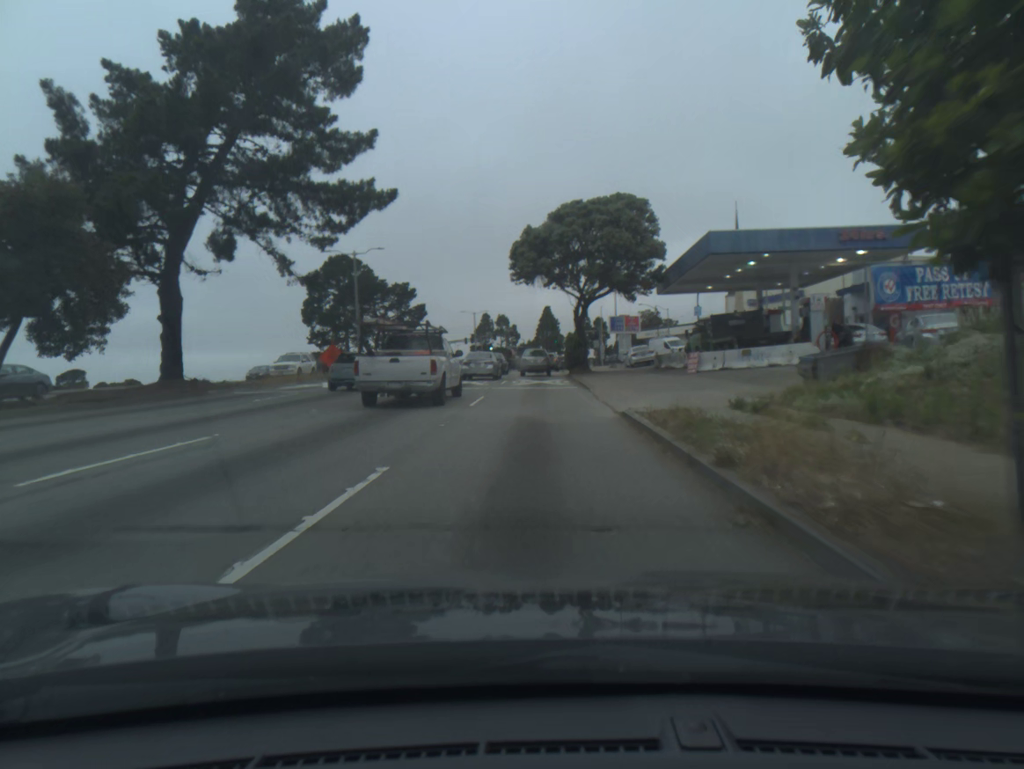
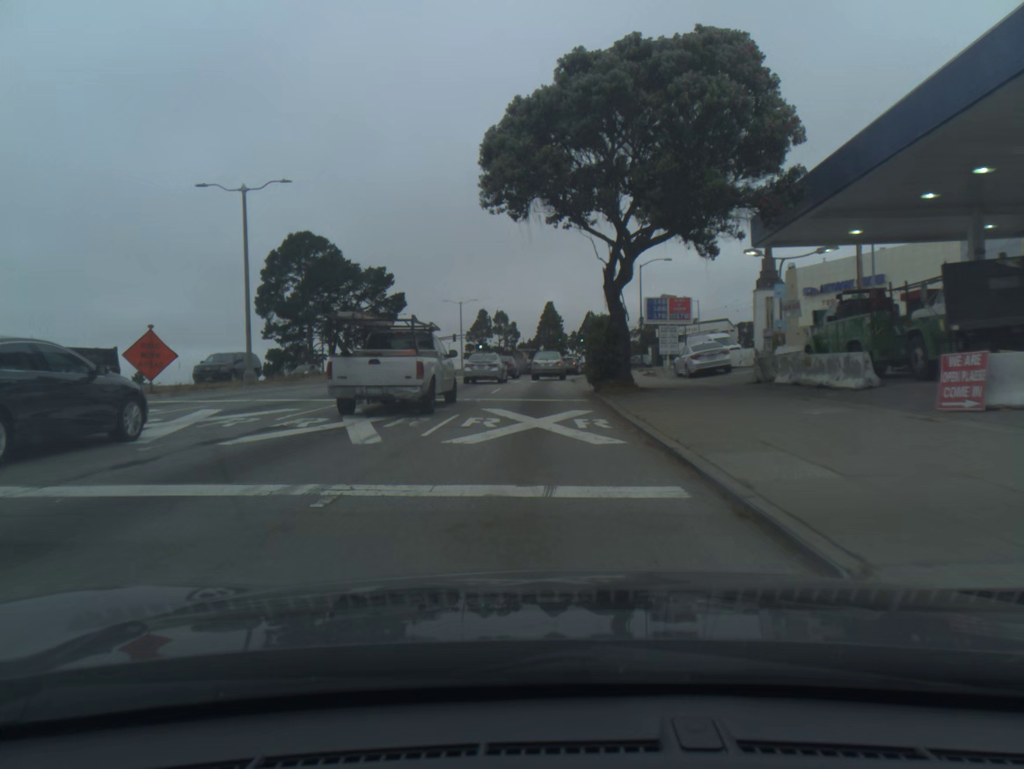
(0.0, +21.9) m; 0°
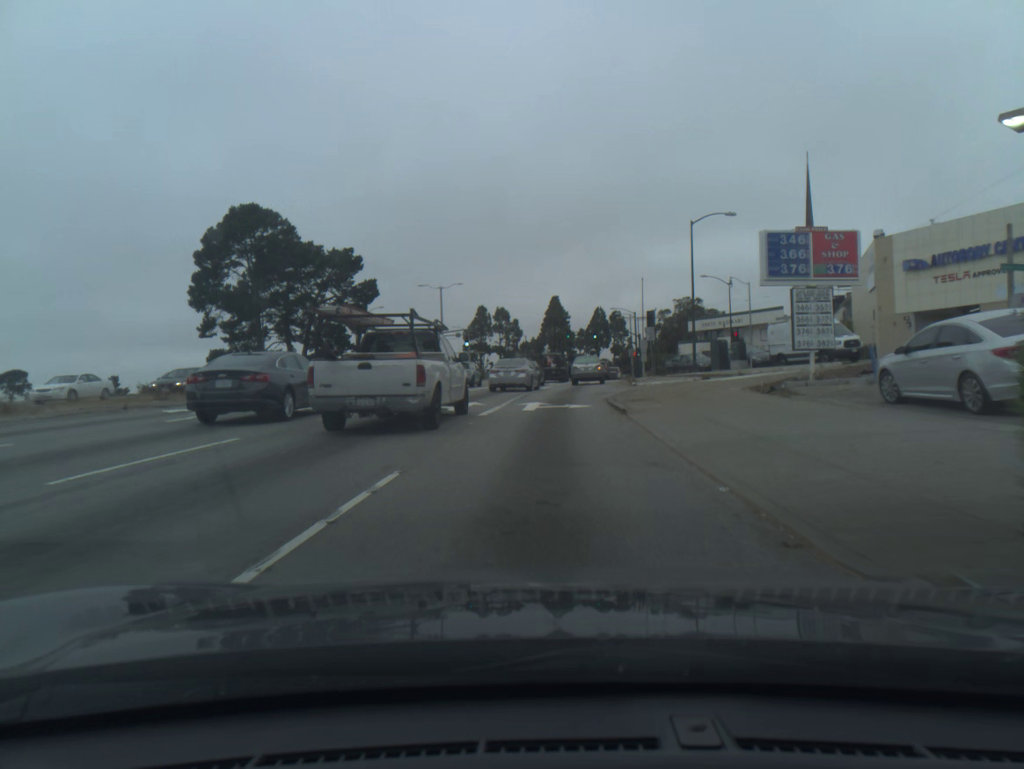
(-0.1, +22.3) m; 0°
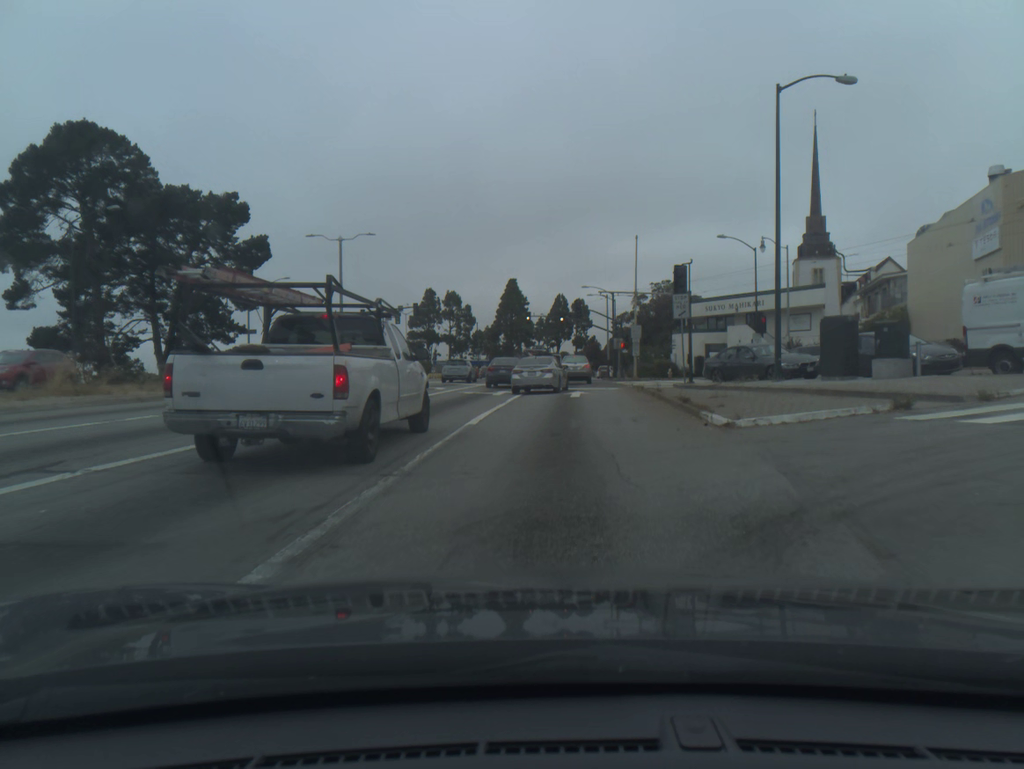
(+0.5, +23.7) m; +3°
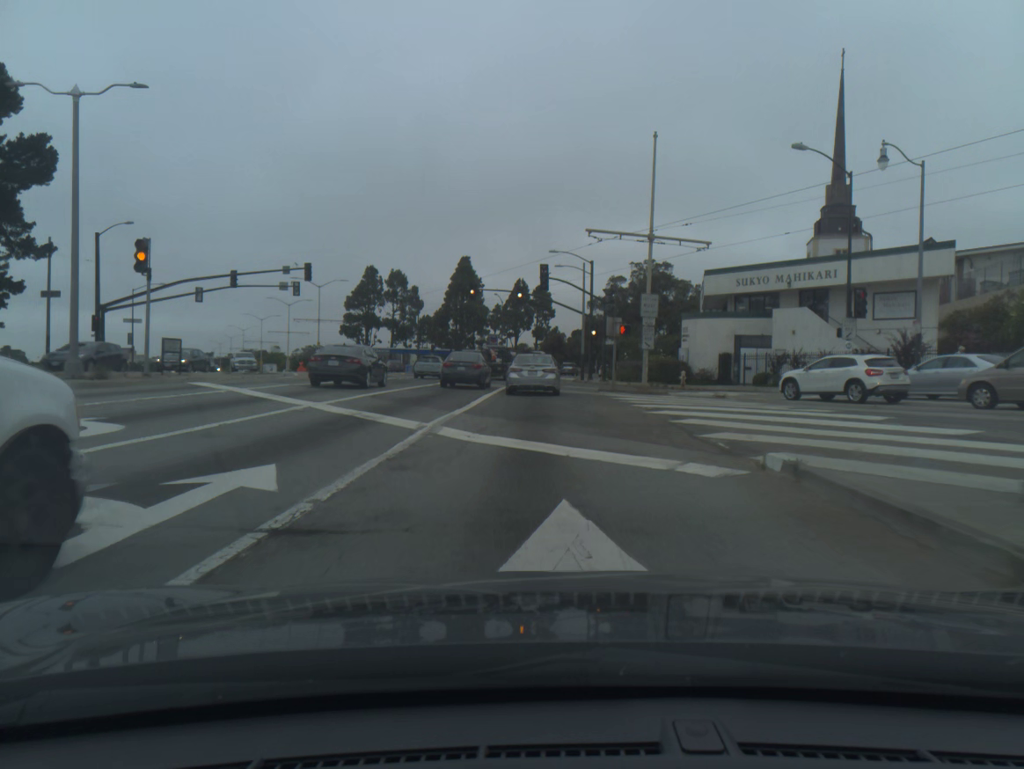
(+0.8, +24.6) m; +3°
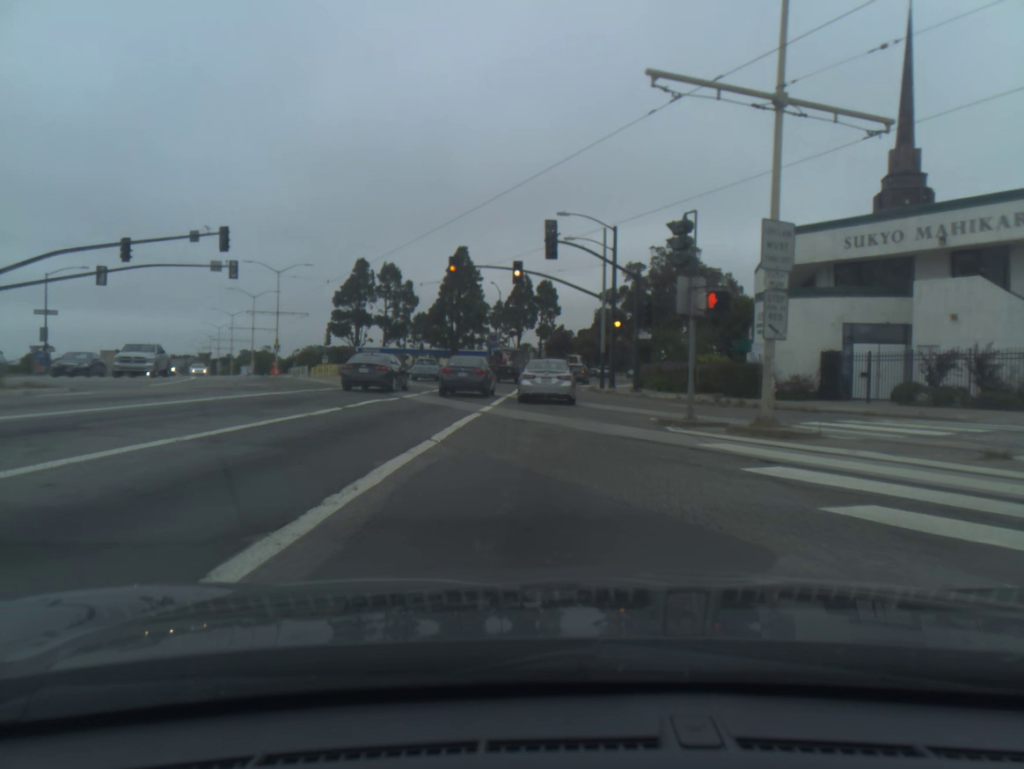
(0.0, +16.4) m; 0°
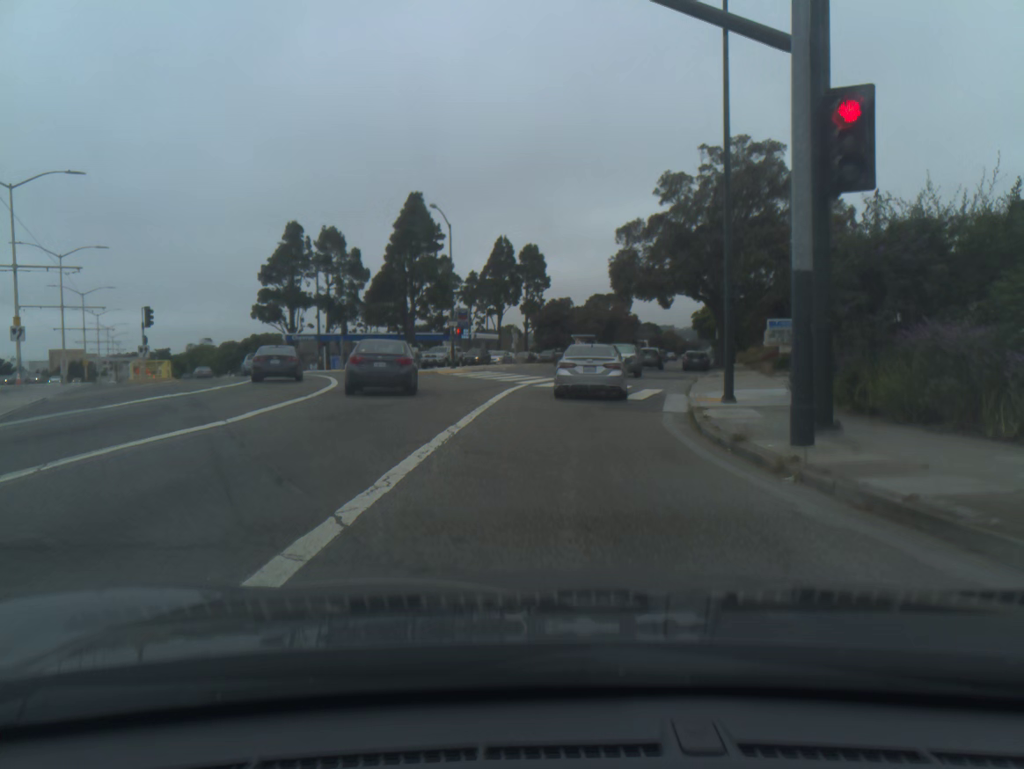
(+0.2, +34.7) m; +1°
